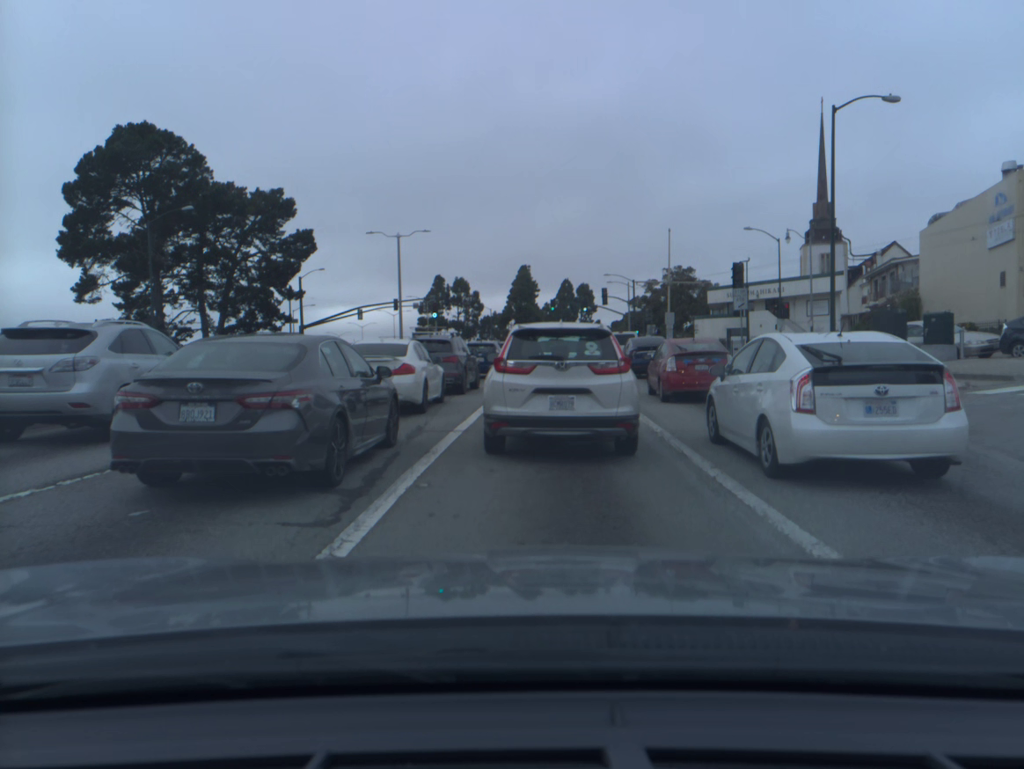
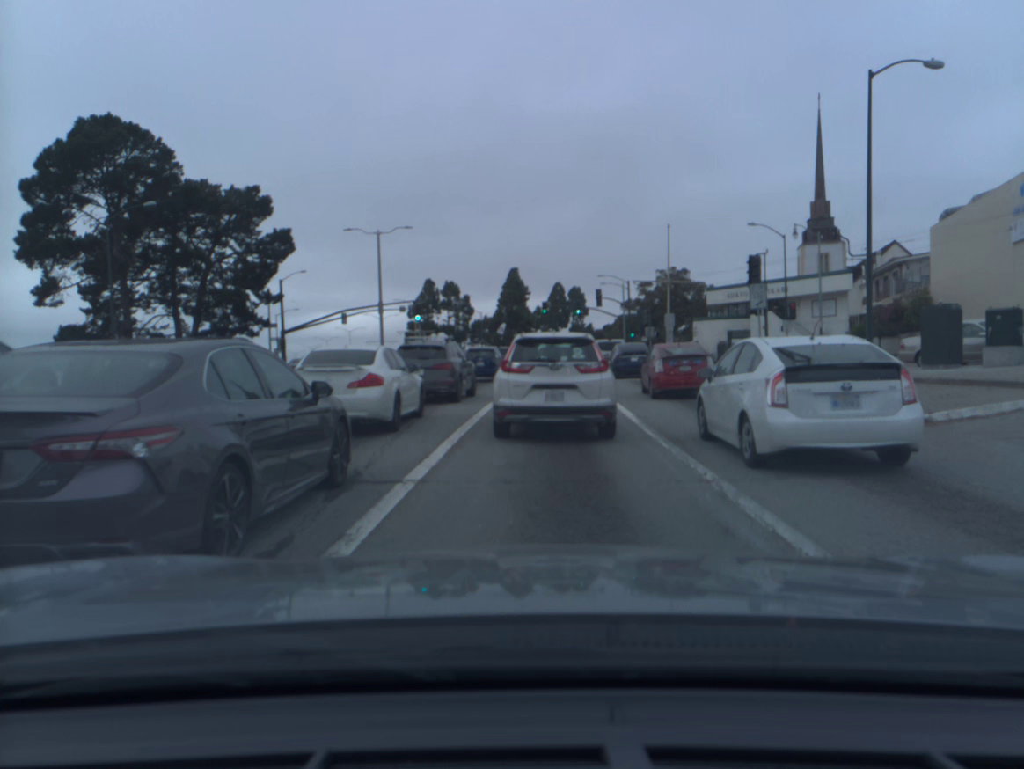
(0.0, +3.9) m; 0°
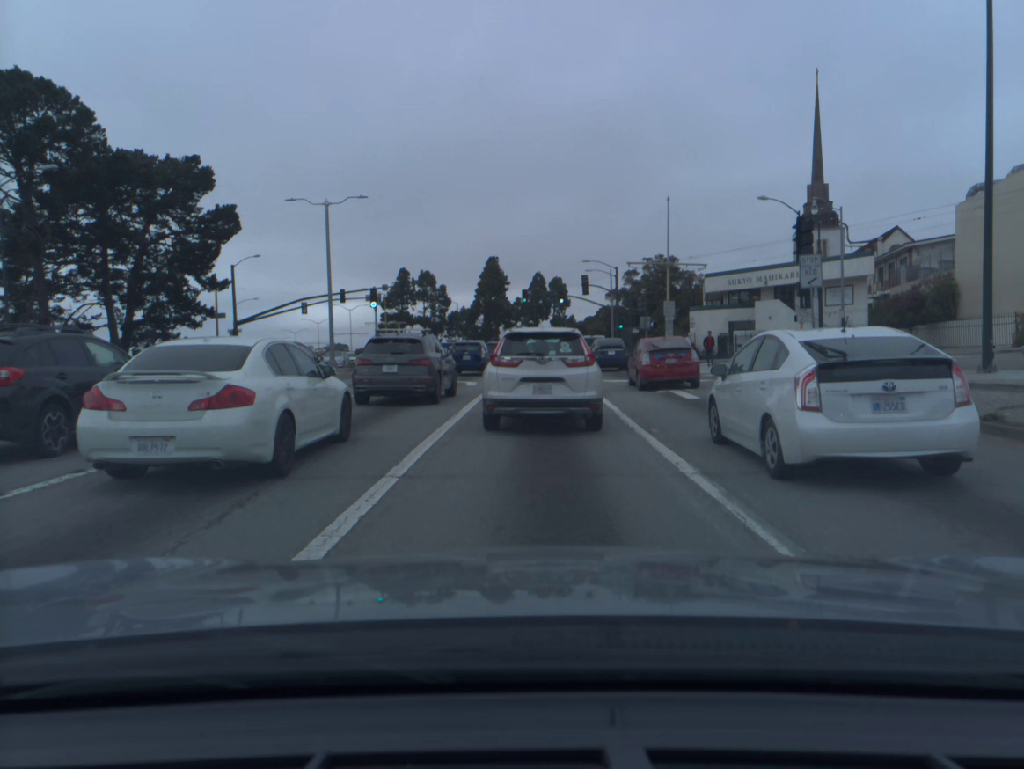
(+0.1, +7.3) m; +1°
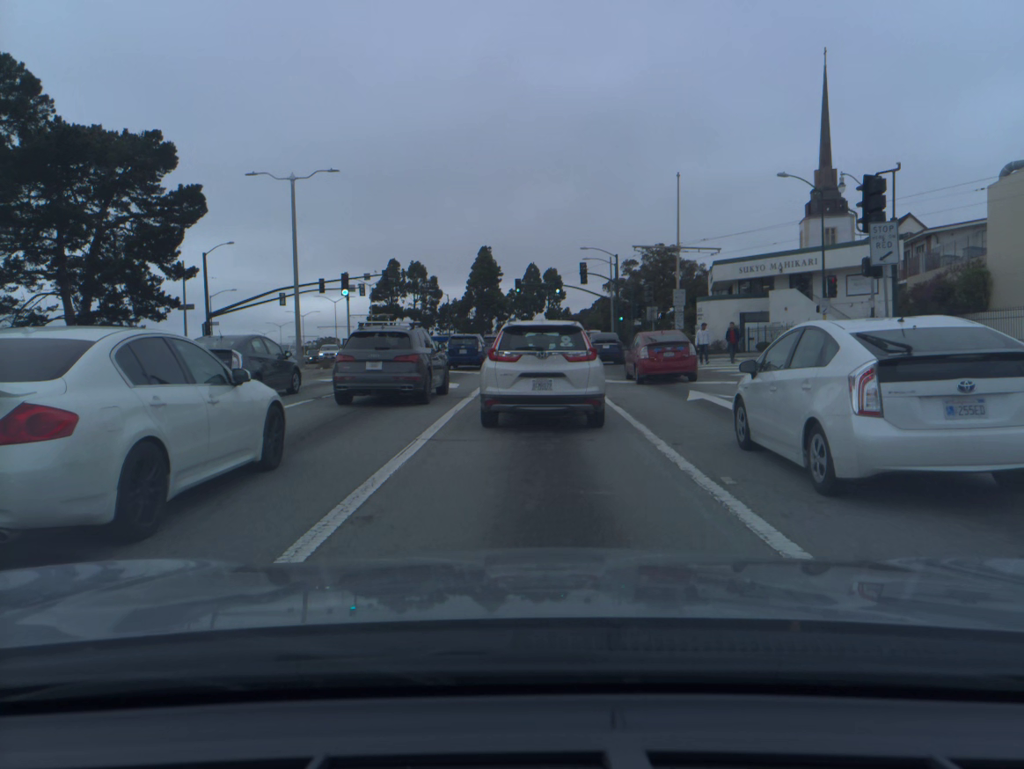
(0.0, +4.7) m; +1°
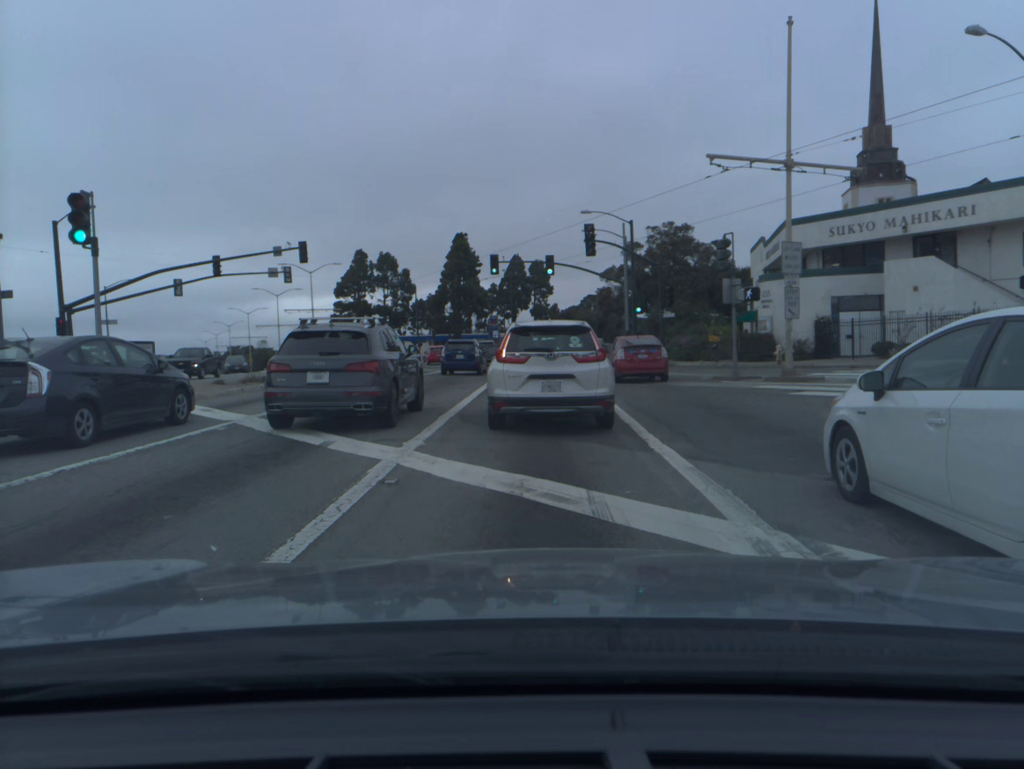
(+0.2, +20.6) m; +1°
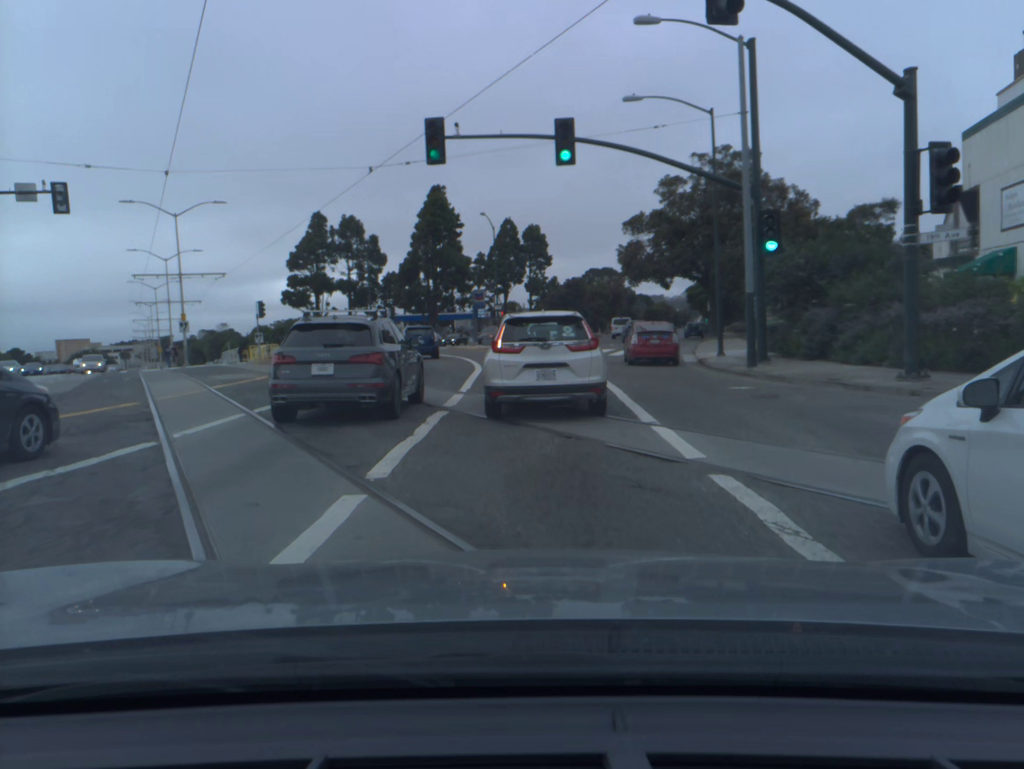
(+0.2, +29.8) m; 0°
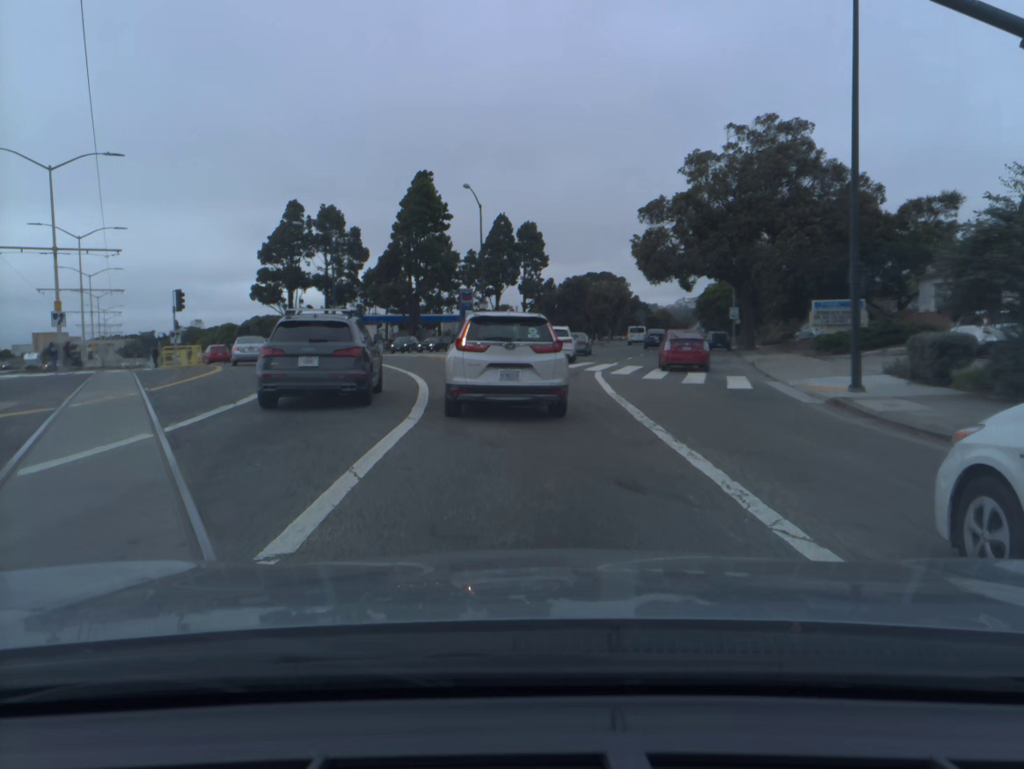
(+0.1, +13.2) m; +1°
